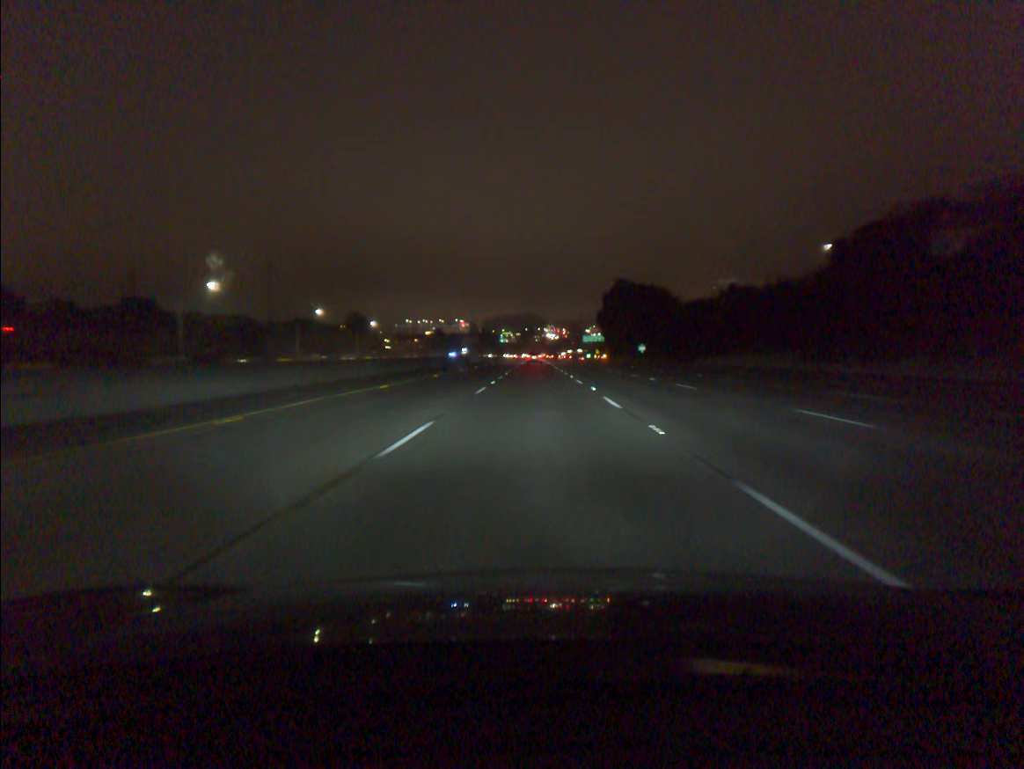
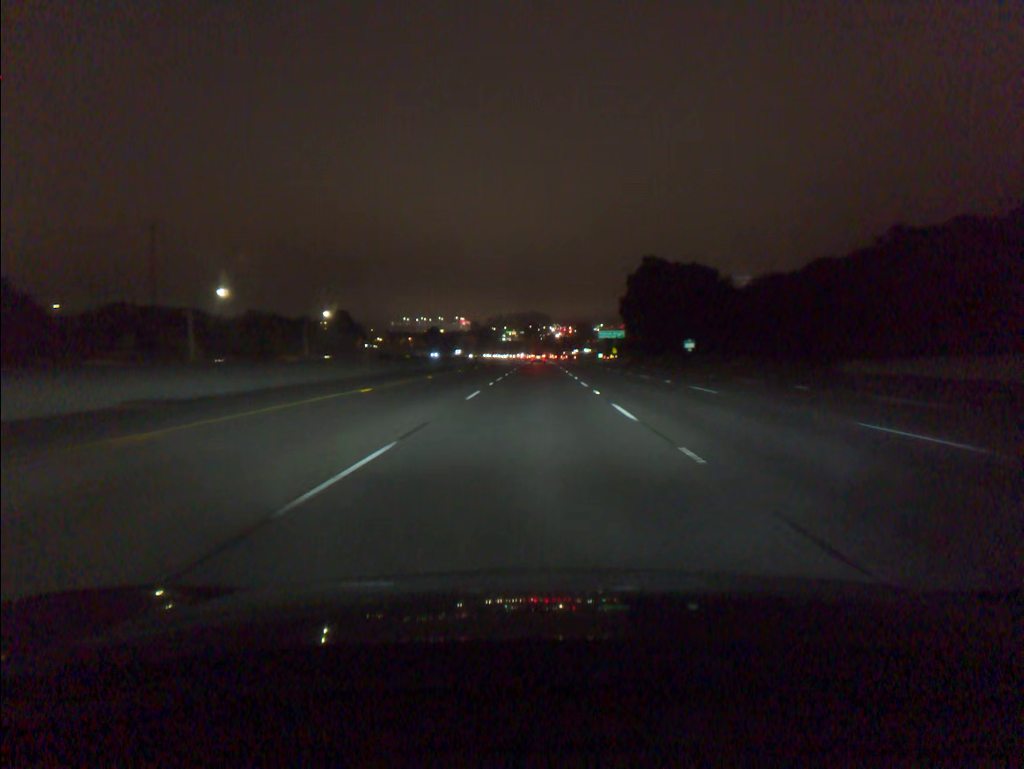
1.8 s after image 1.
(-0.1, +47.0) m; 0°
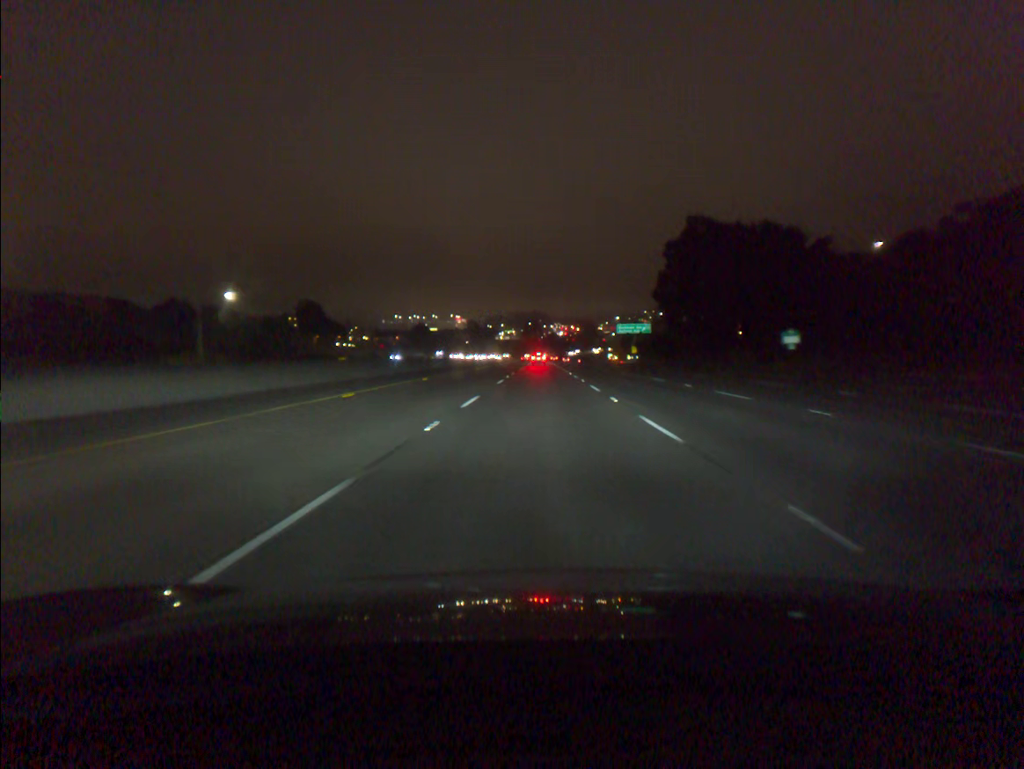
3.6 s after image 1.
(-0.1, +47.0) m; 0°
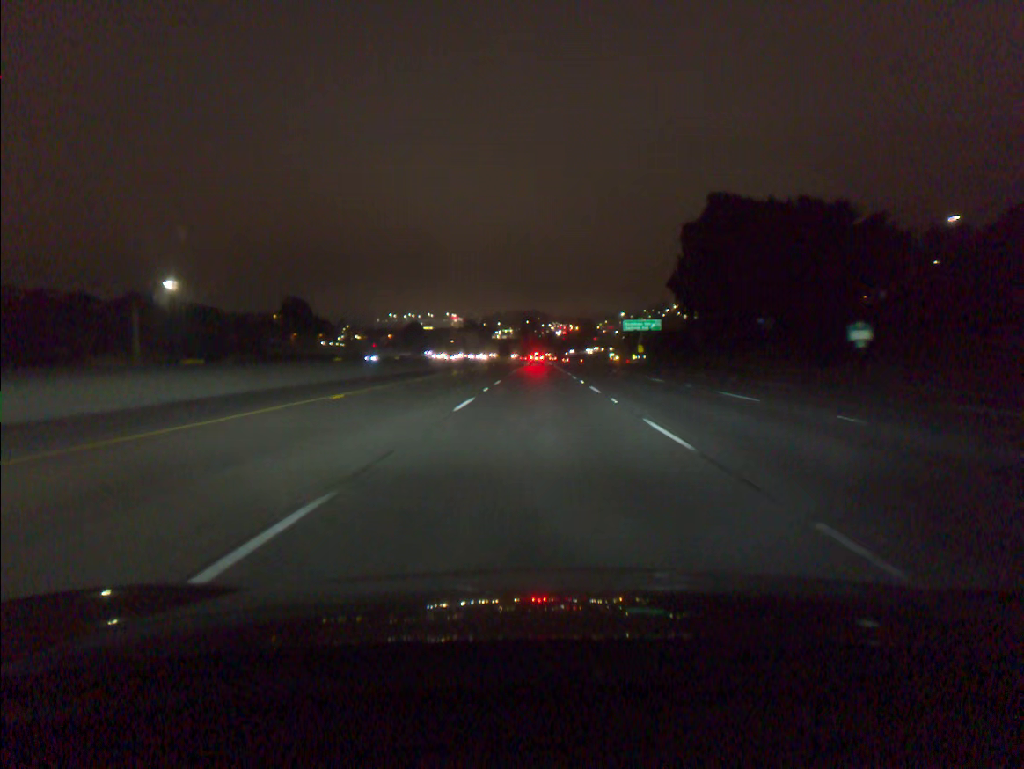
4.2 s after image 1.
(0.0, +15.7) m; 0°
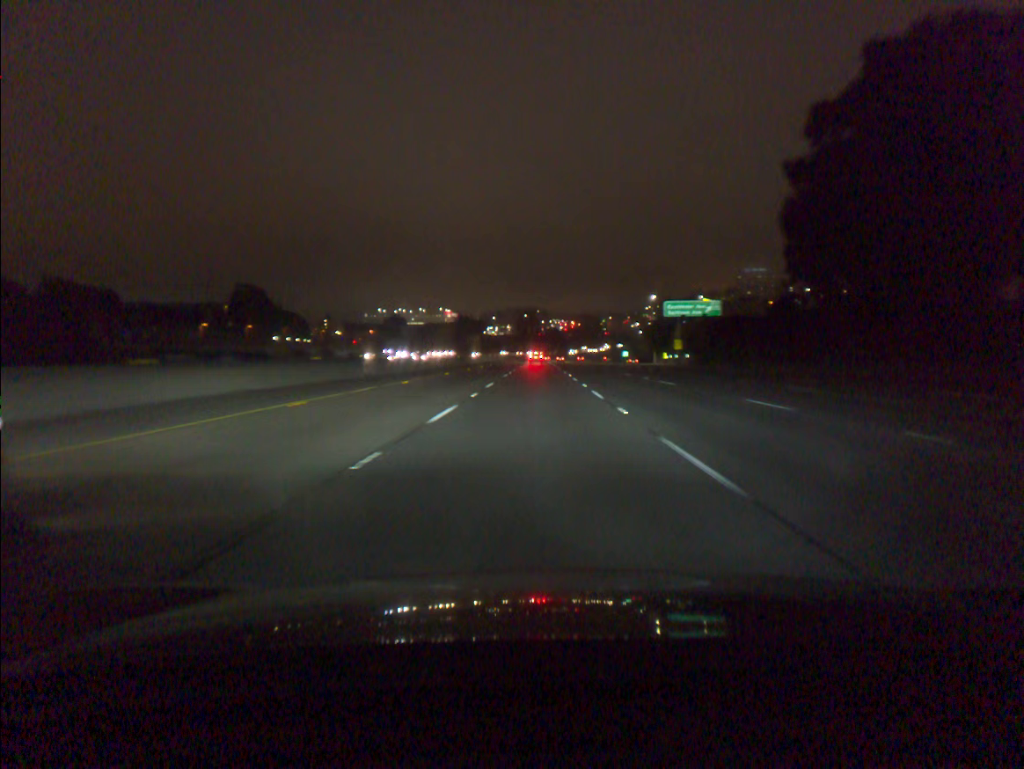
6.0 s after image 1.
(+0.1, +47.0) m; 0°
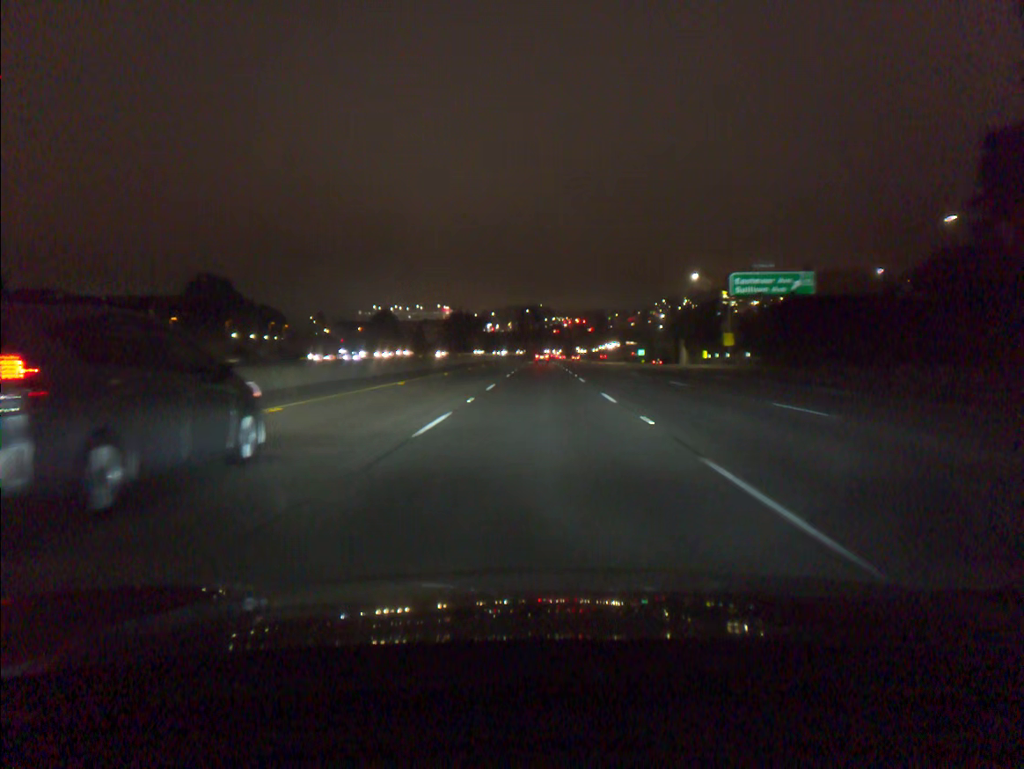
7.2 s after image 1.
(-0.1, +31.4) m; 0°
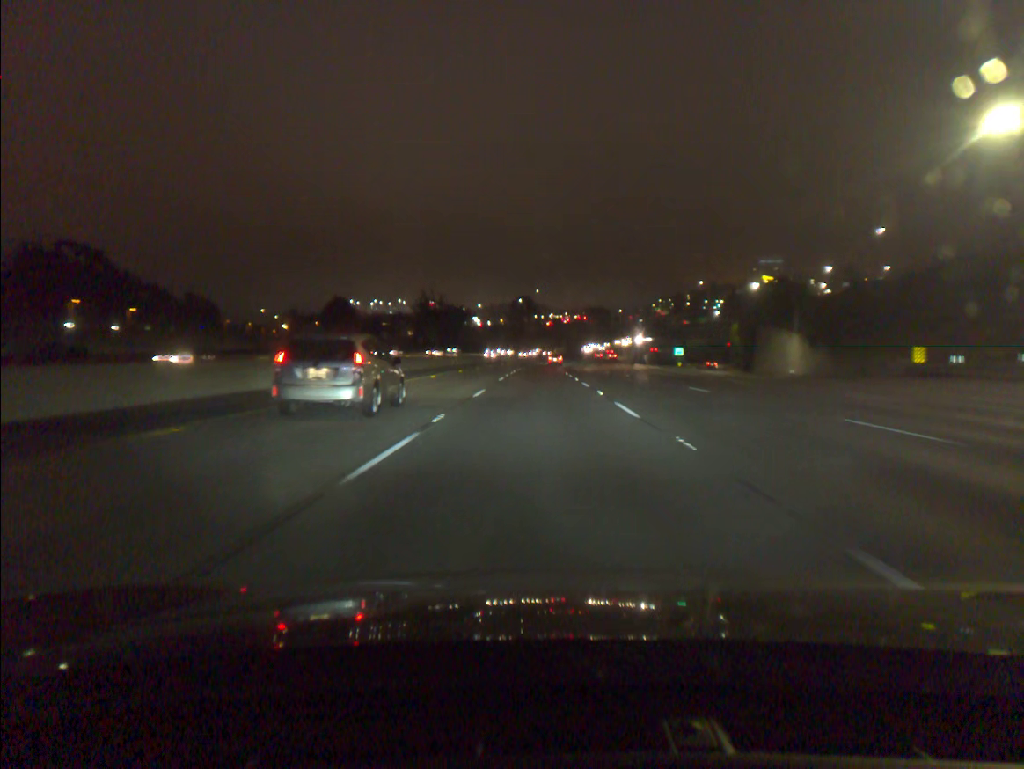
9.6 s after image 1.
(+0.1, +62.8) m; 0°
